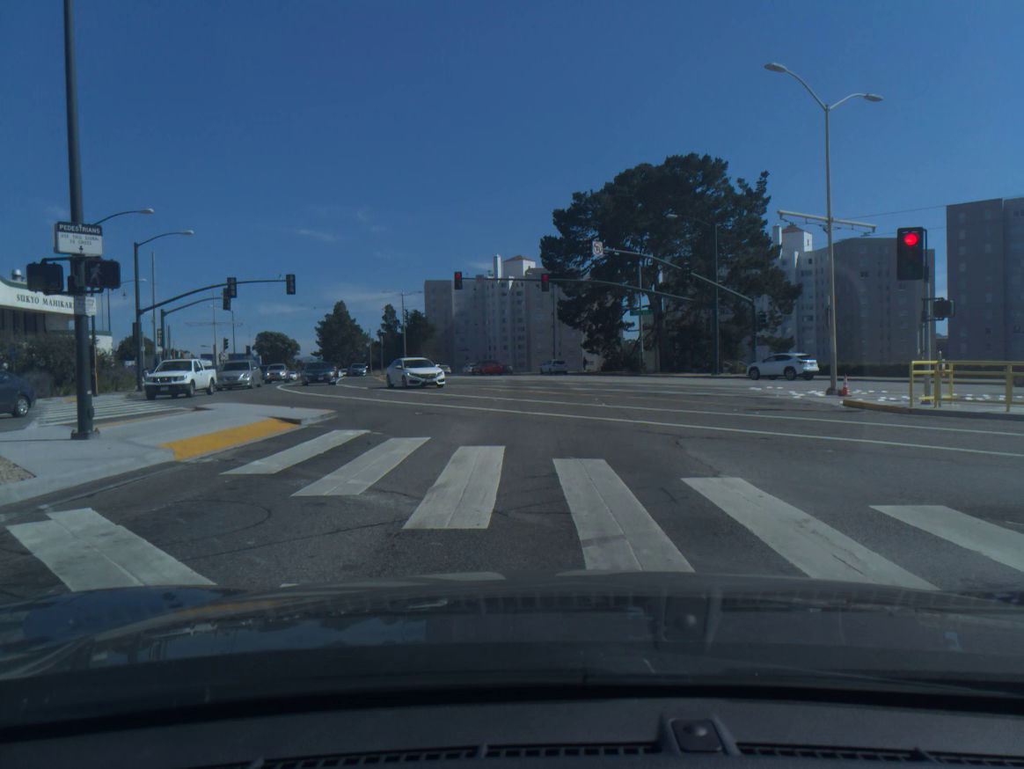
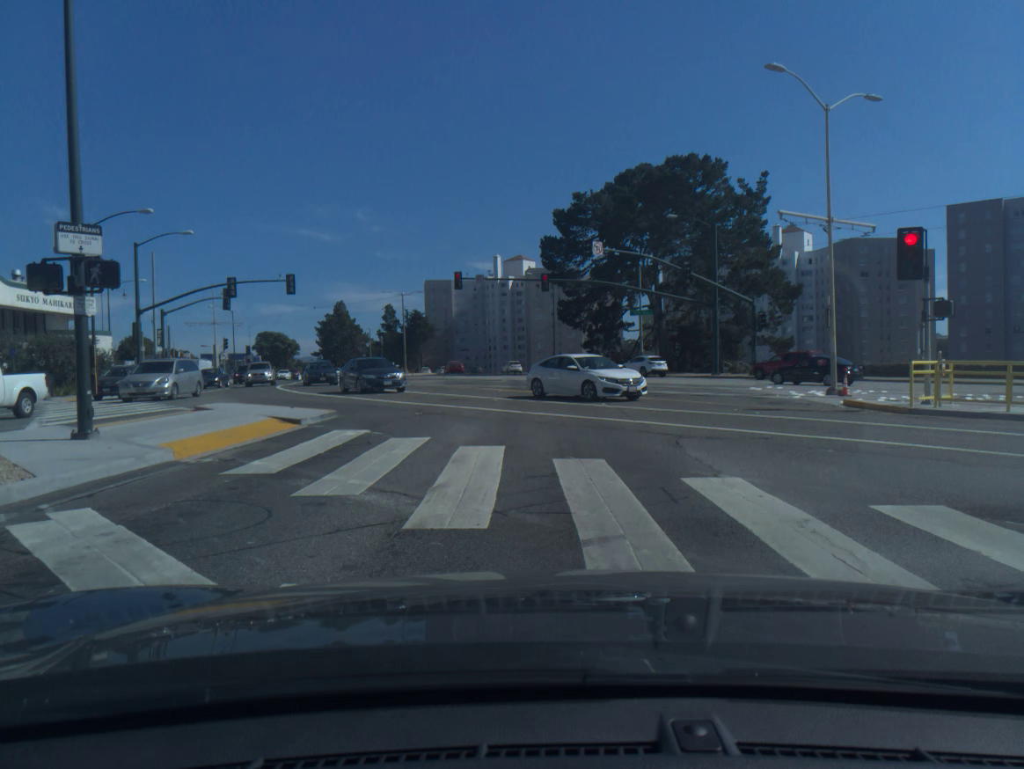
(0.0, 0.0) m; 0°
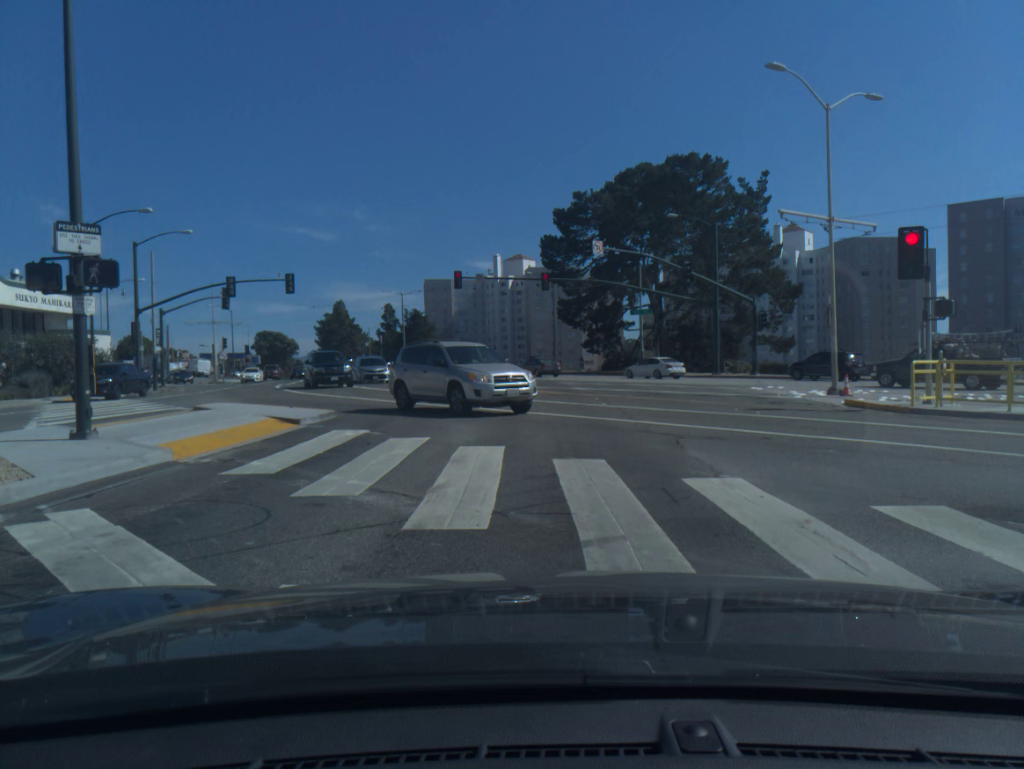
(0.0, 0.0) m; 0°
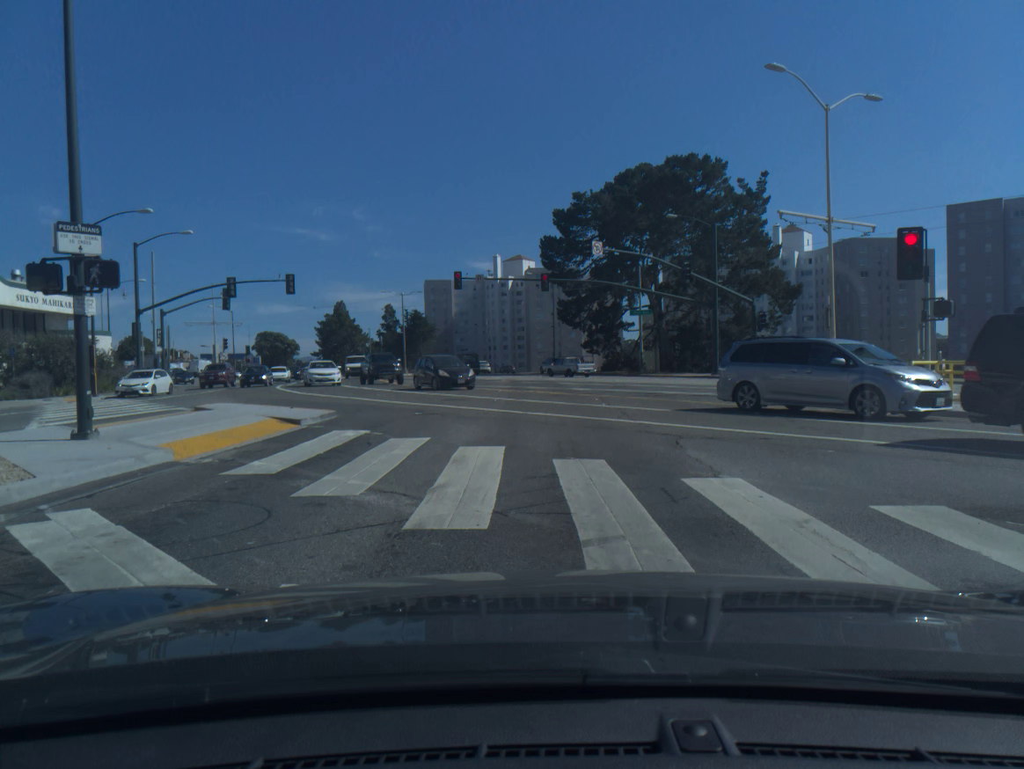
(0.0, 0.0) m; 0°
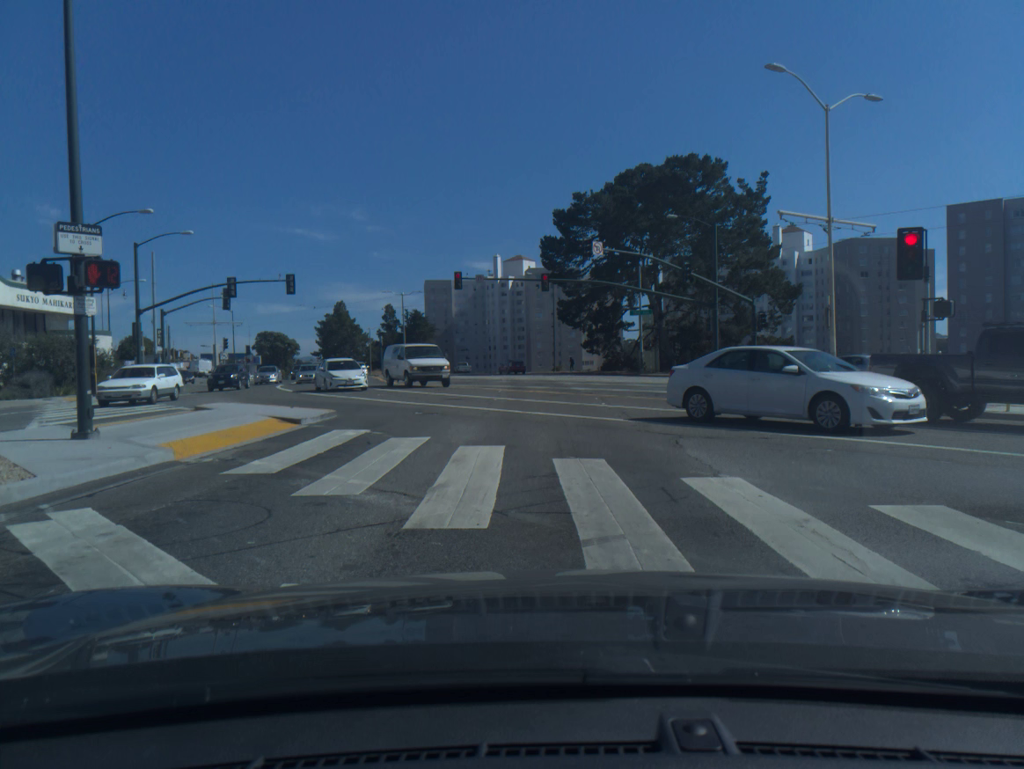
(0.0, 0.0) m; 0°
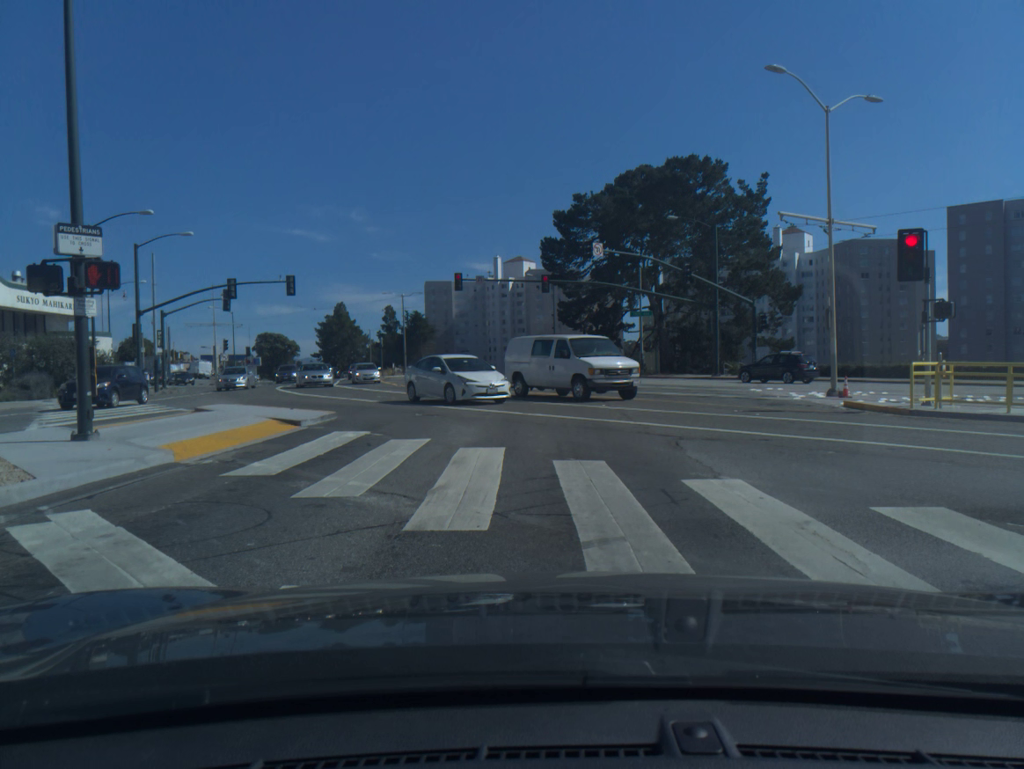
(0.0, 0.0) m; 0°
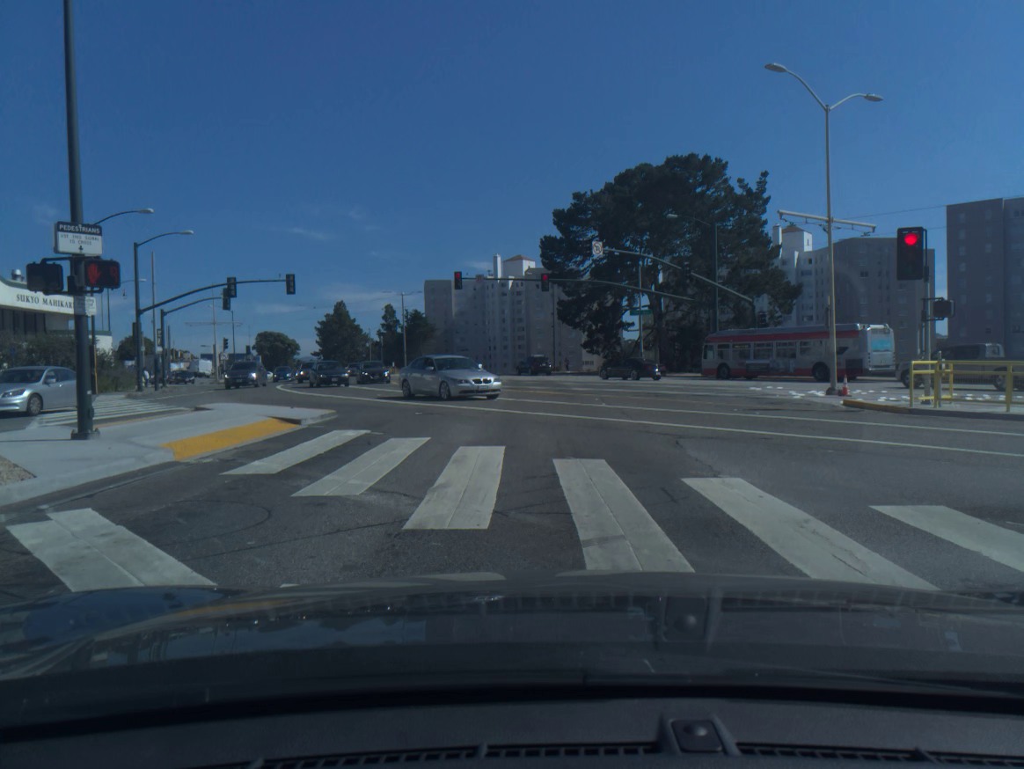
(0.0, 0.0) m; 0°
